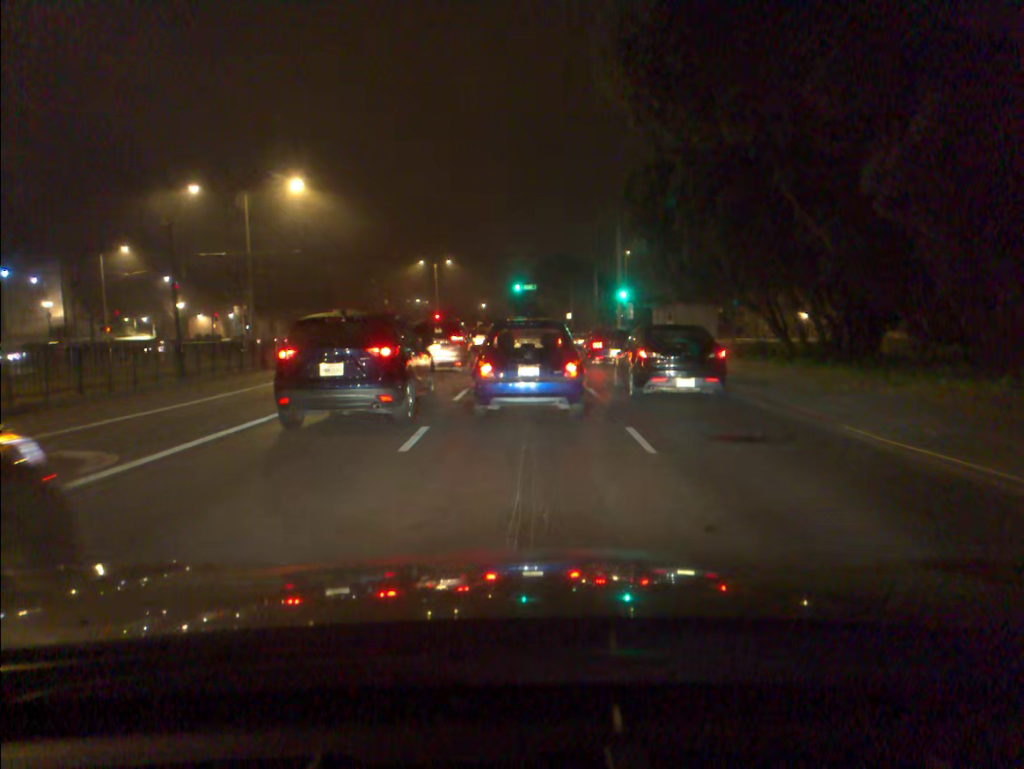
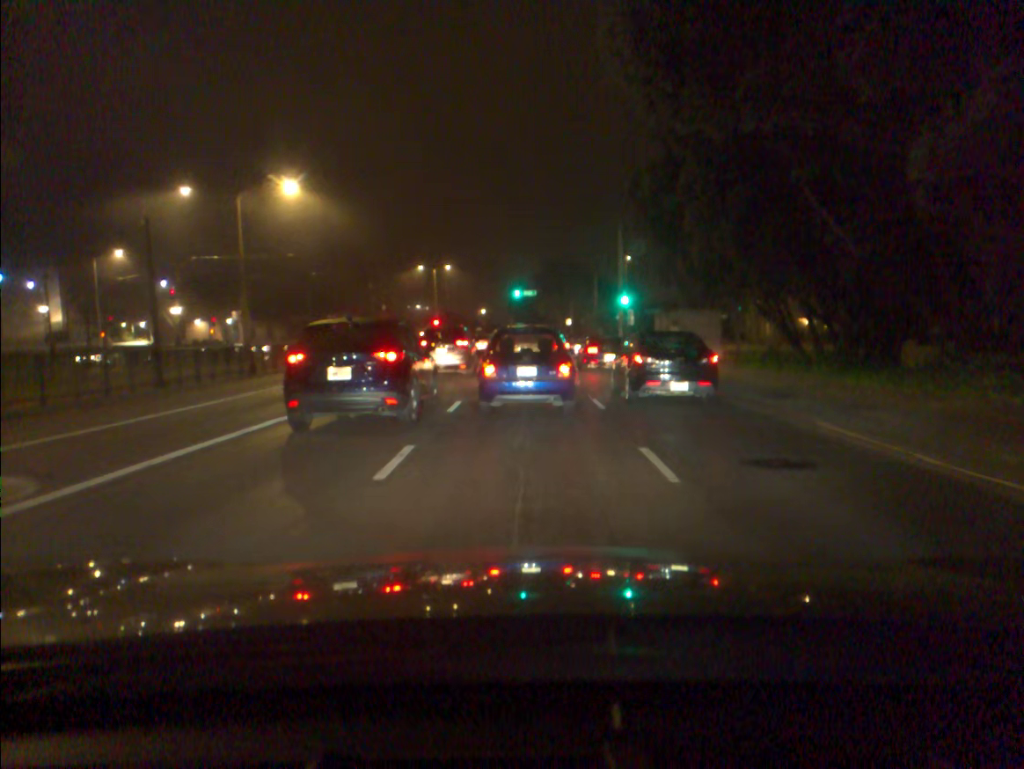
(0.0, +1.4) m; 0°
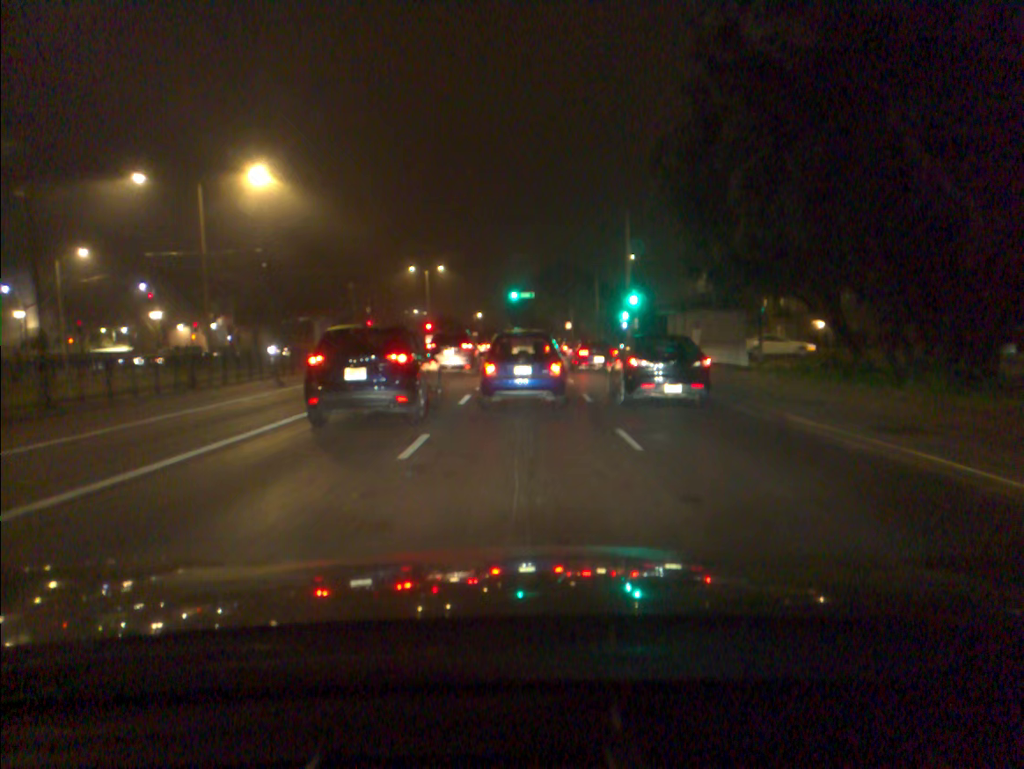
(0.0, +4.9) m; 0°
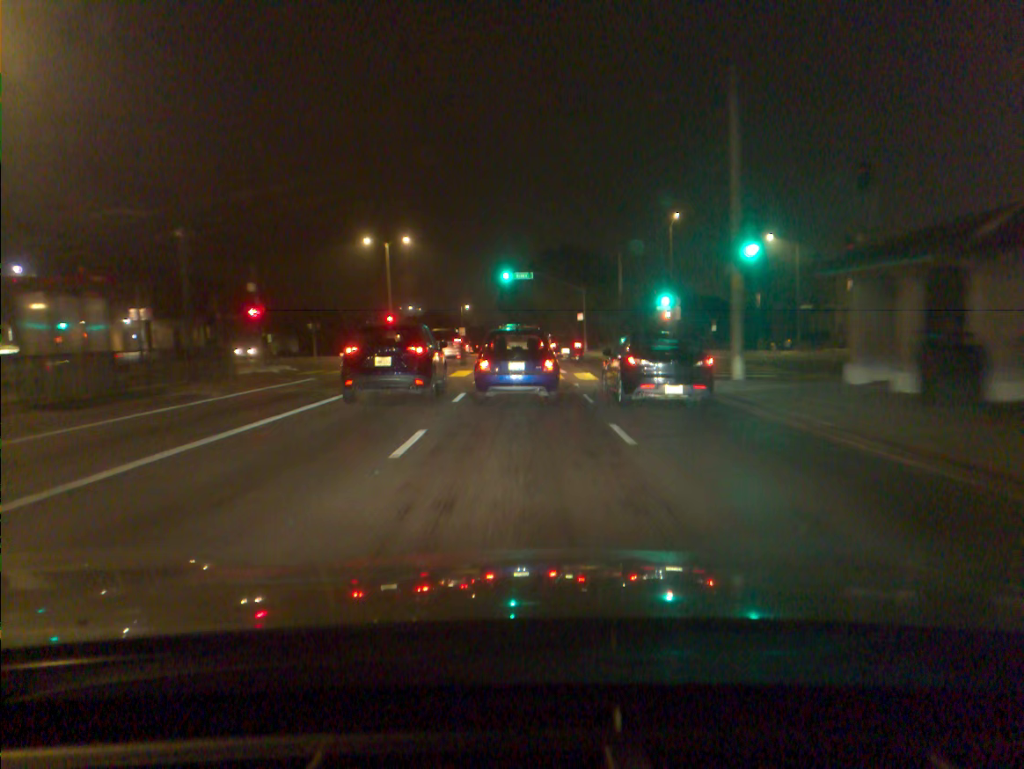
(+0.1, +22.2) m; 0°
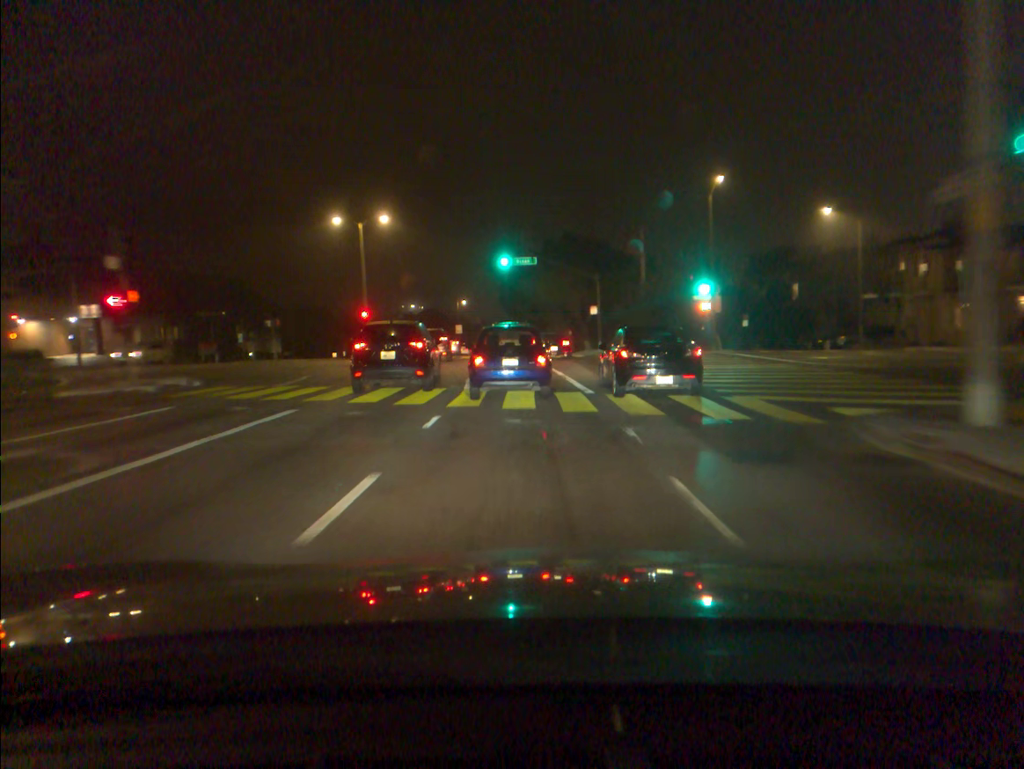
(0.0, +11.1) m; 0°
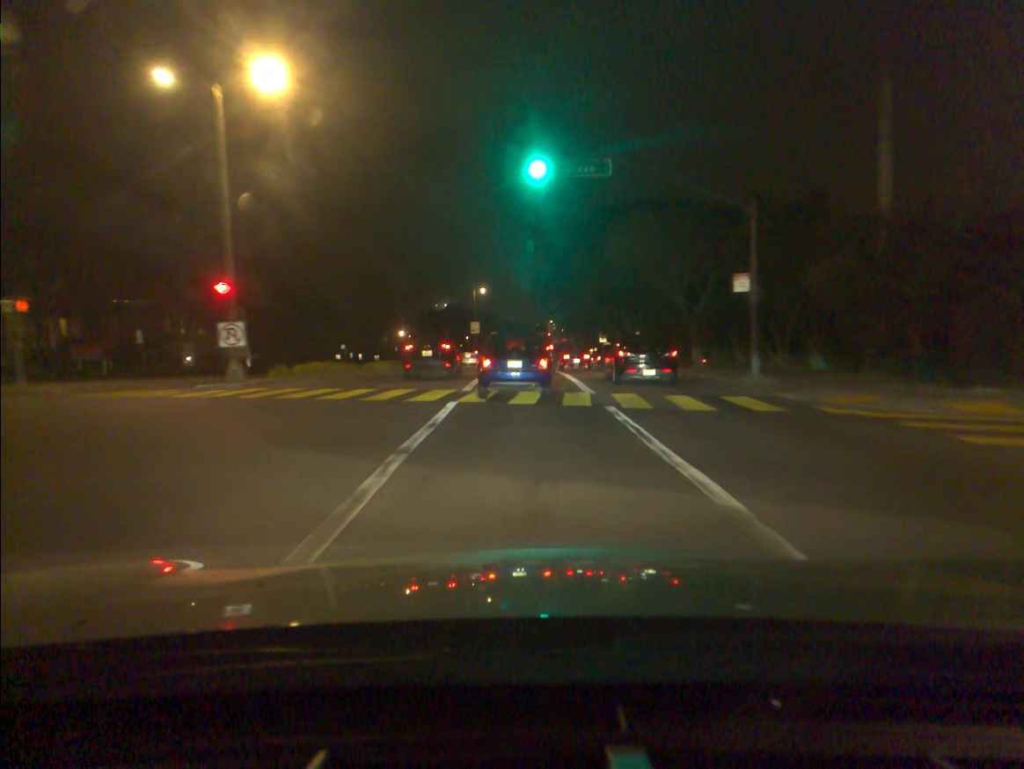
(-0.7, +30.2) m; -3°
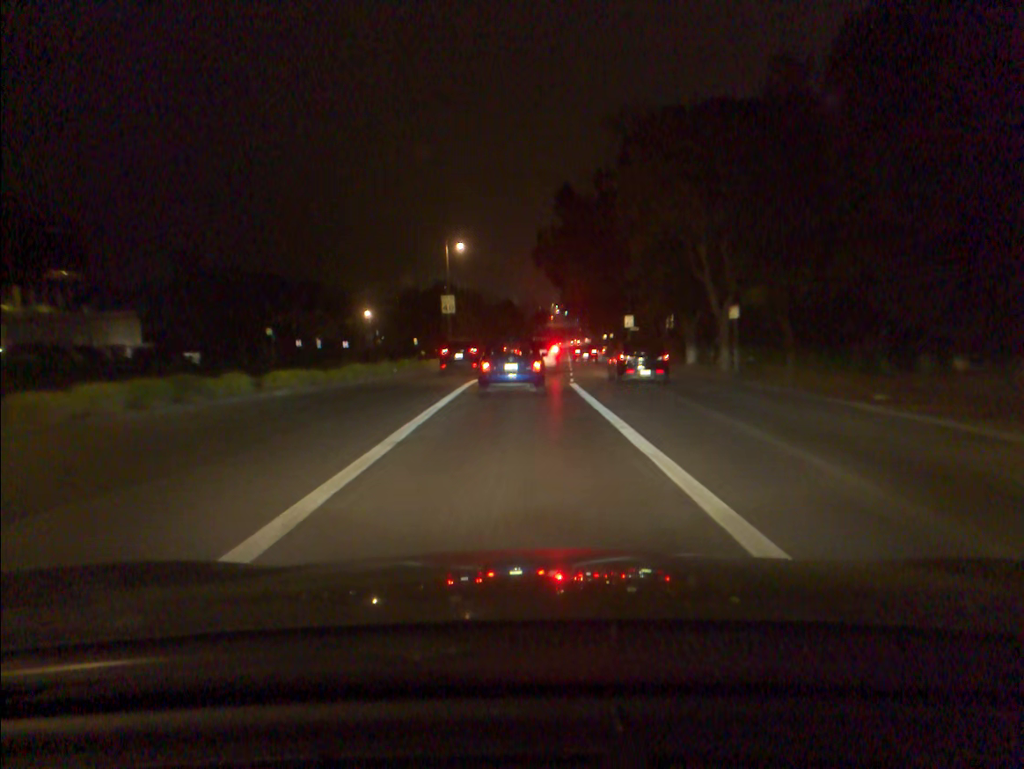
(+0.1, +27.6) m; 0°
